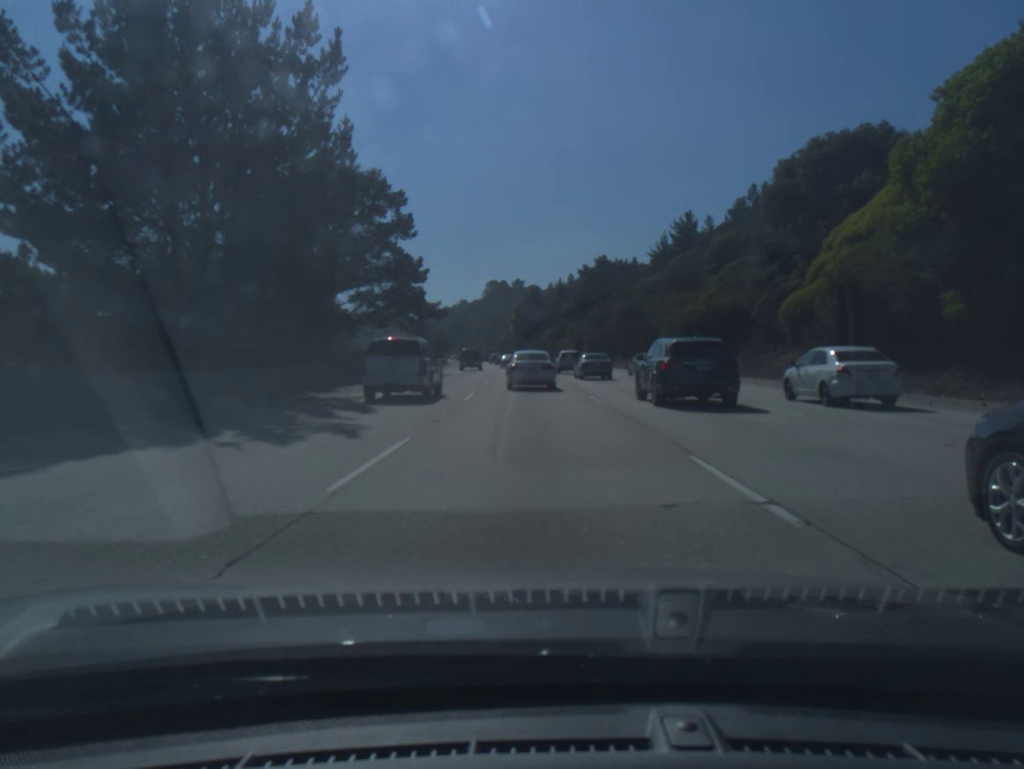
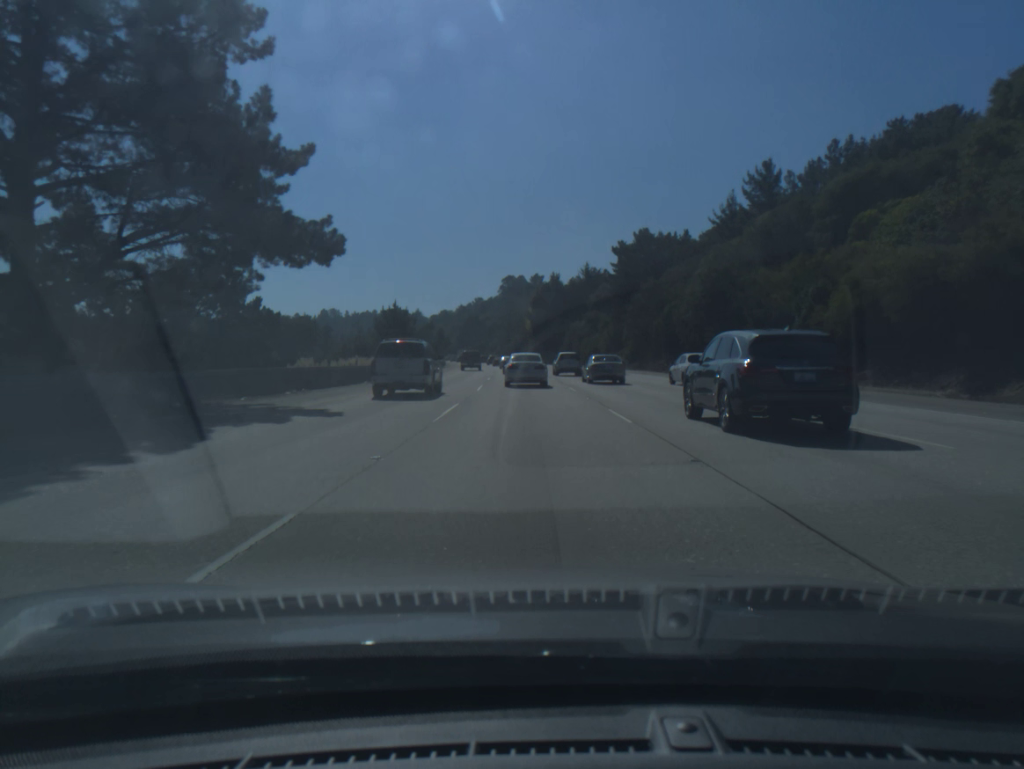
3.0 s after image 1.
(-0.4, +34.8) m; -1°
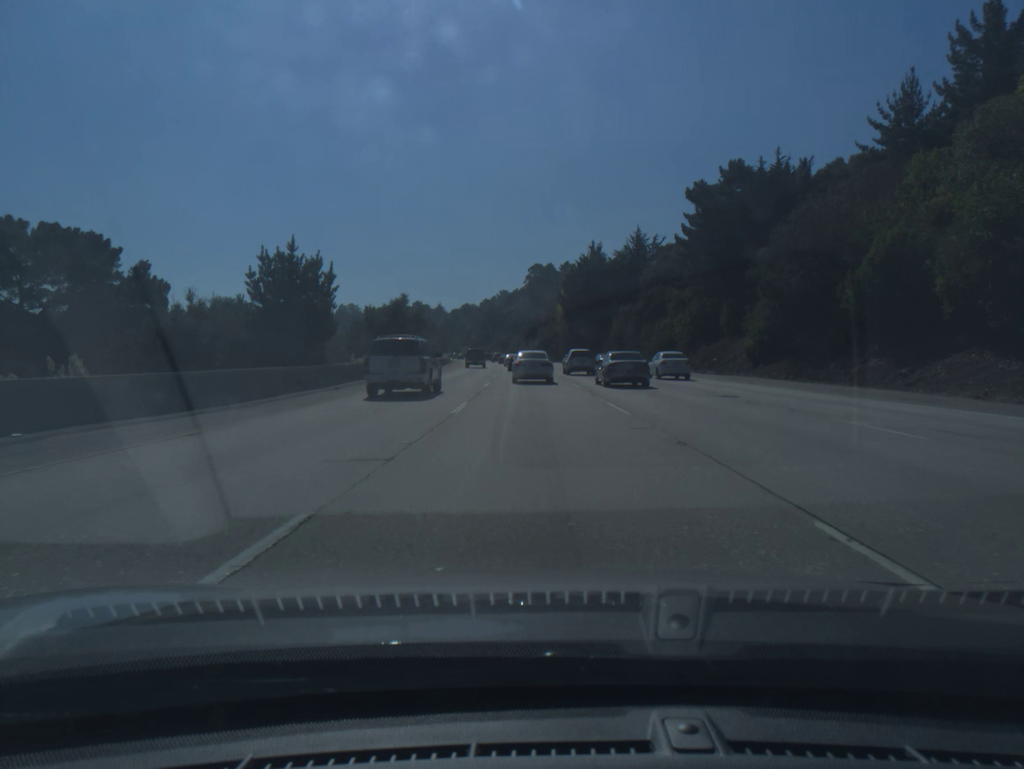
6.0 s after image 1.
(-0.8, +42.0) m; -2°
